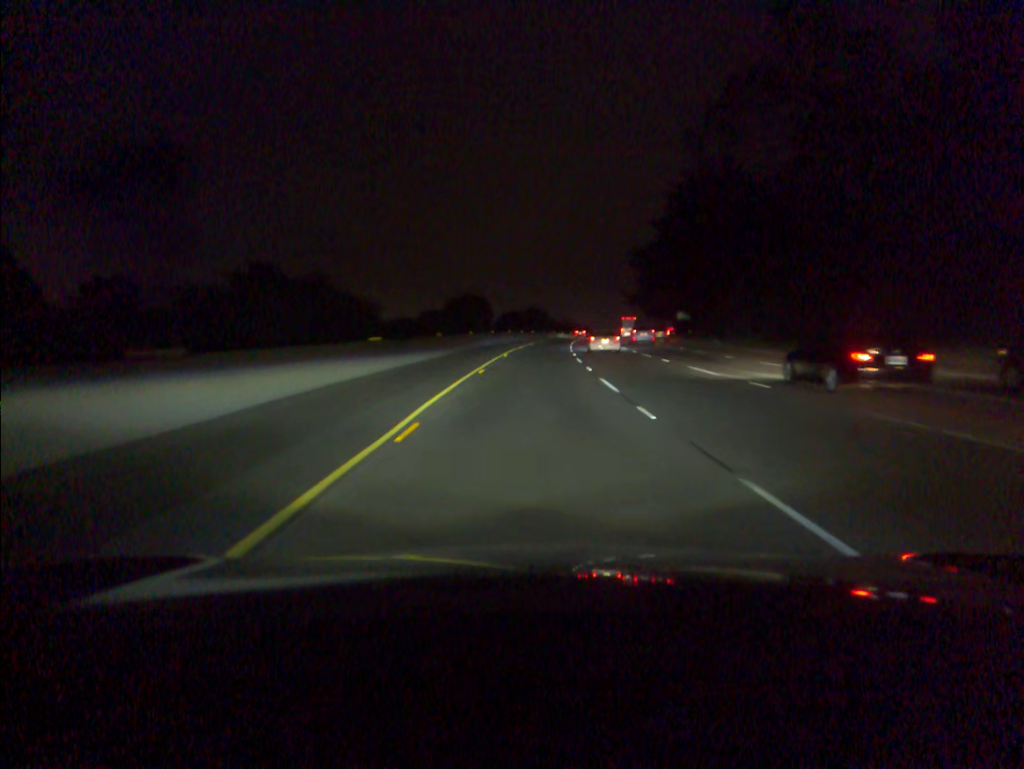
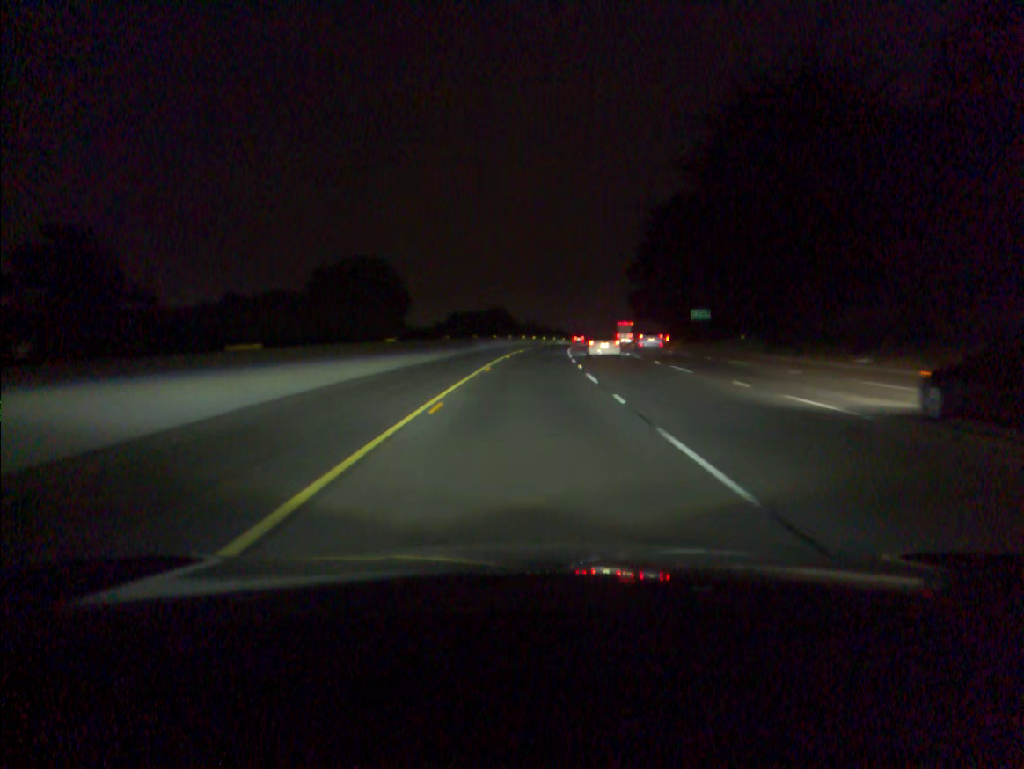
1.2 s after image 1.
(+0.8, +40.2) m; +3°
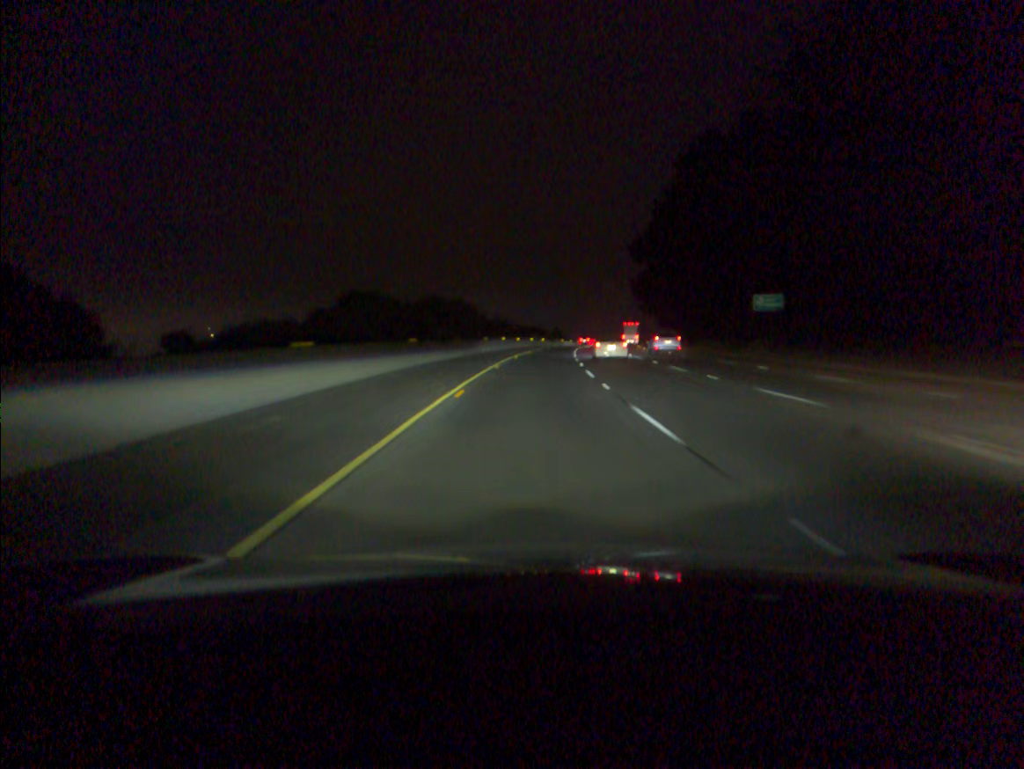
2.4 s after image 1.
(+0.8, +40.2) m; +2°
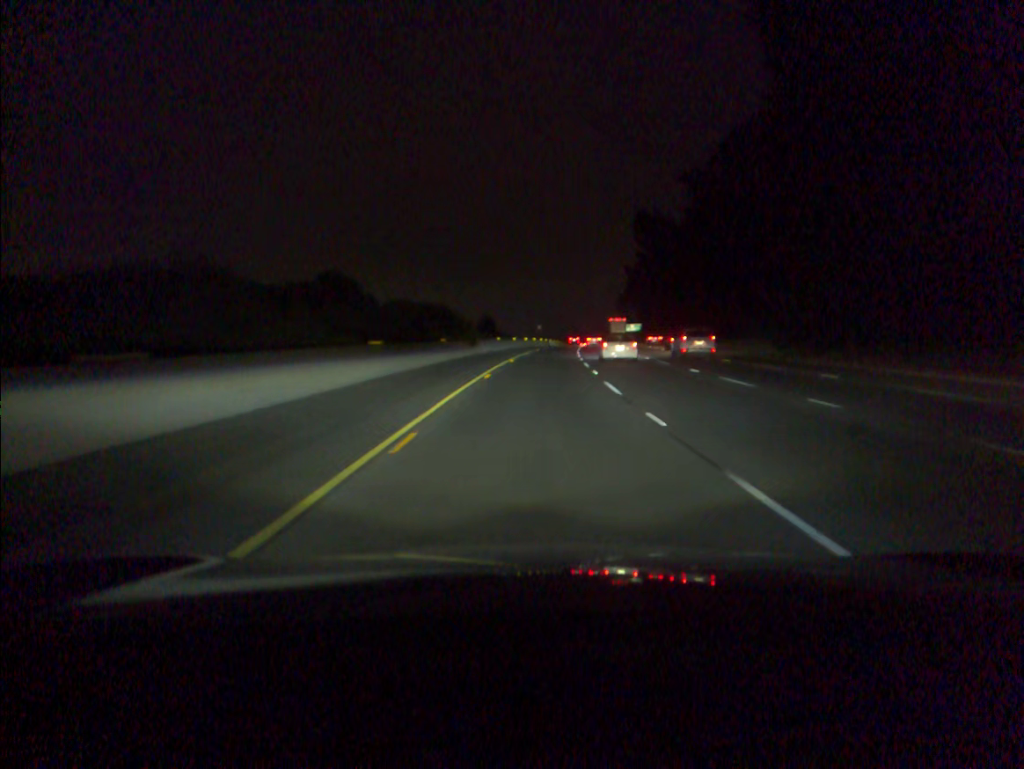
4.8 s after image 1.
(+3.9, +80.5) m; +5°
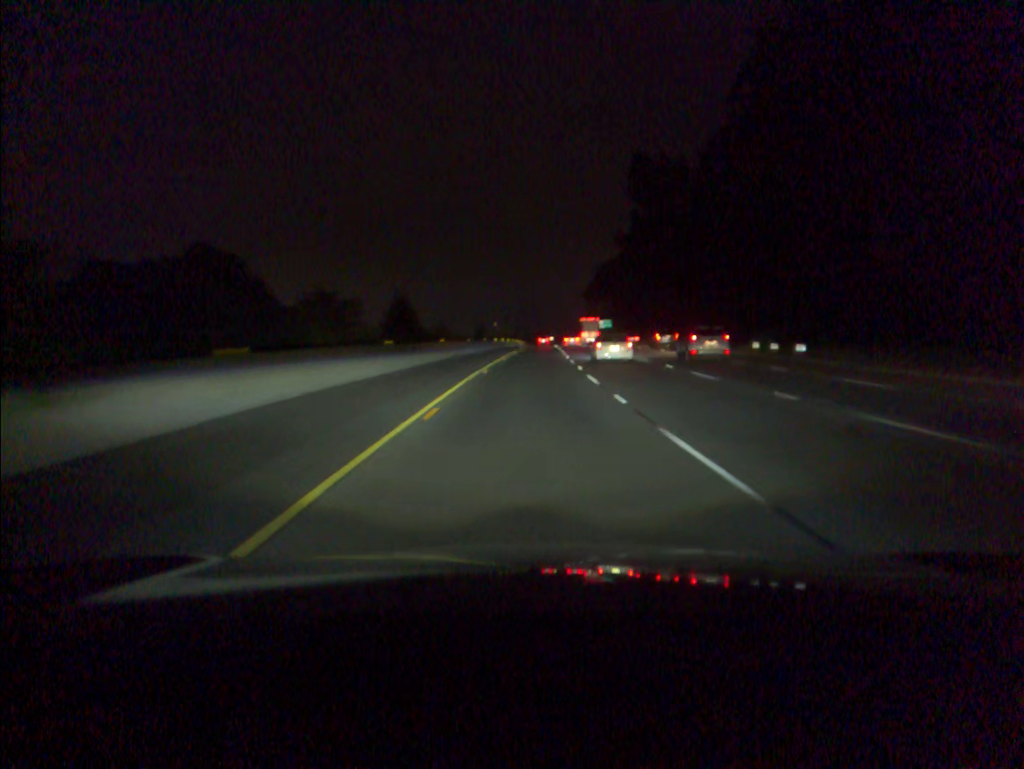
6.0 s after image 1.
(+1.2, +40.3) m; +3°
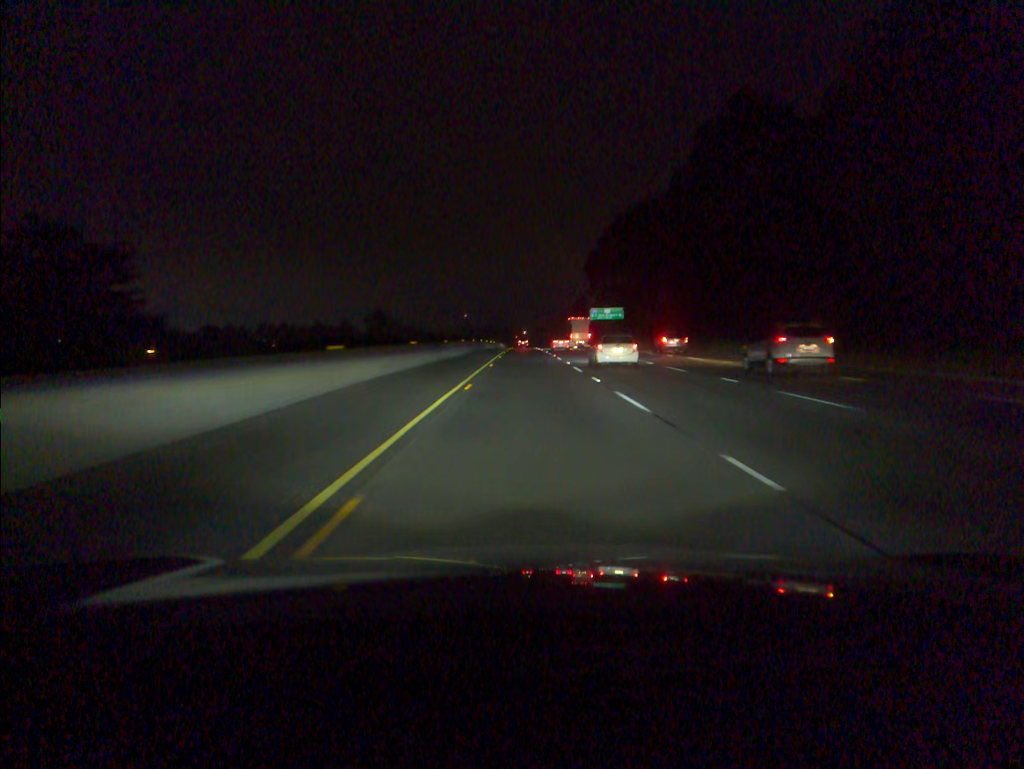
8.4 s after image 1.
(+1.8, +80.6) m; +2°
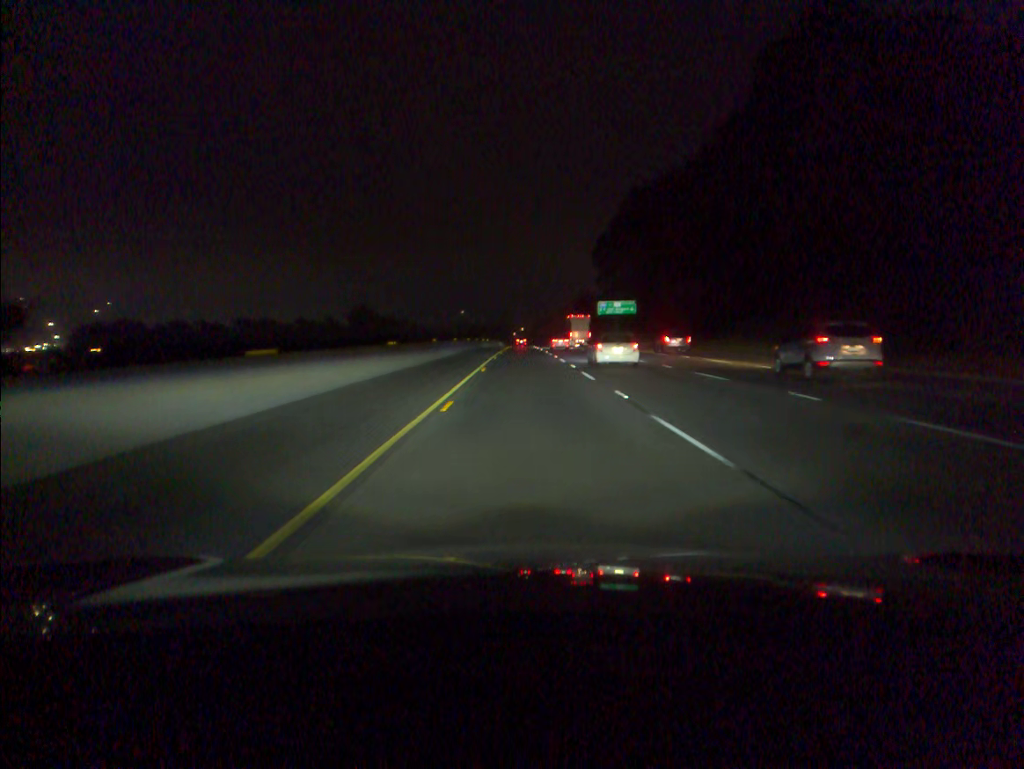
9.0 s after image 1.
(0.0, +20.1) m; 0°
